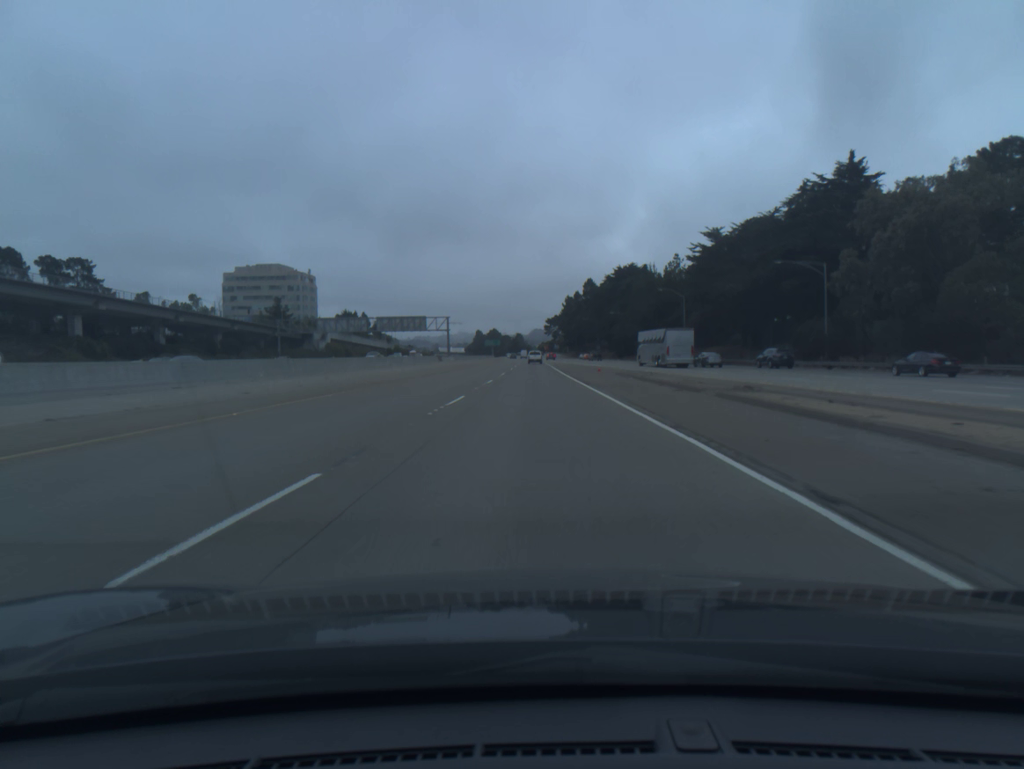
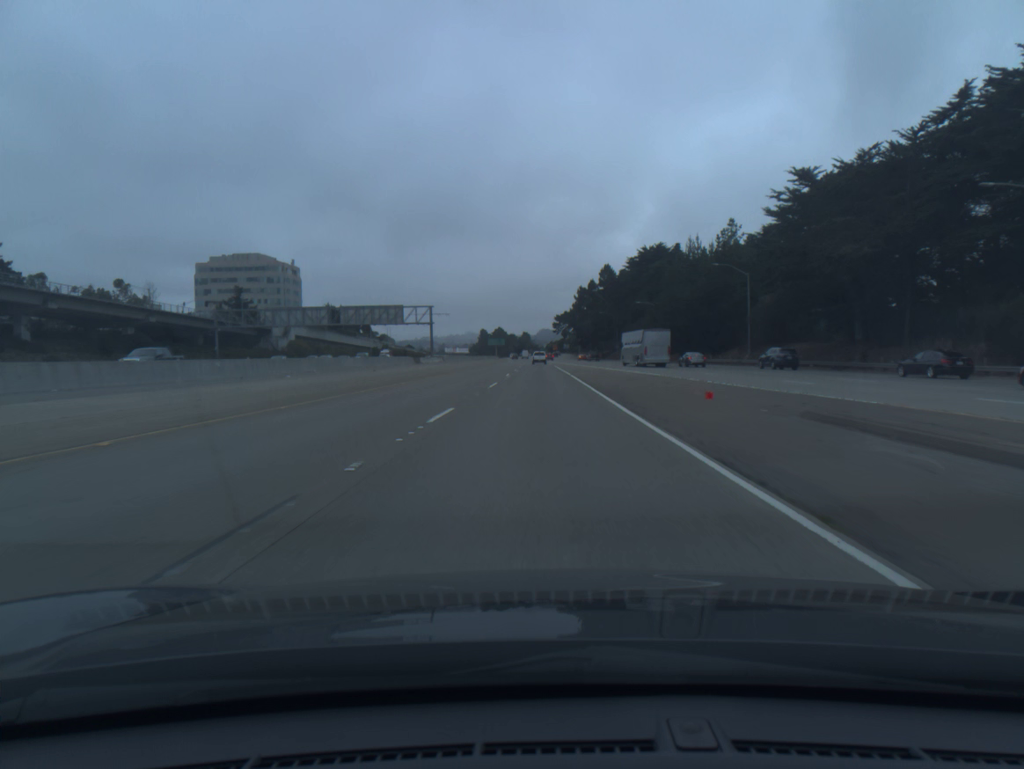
(-0.2, +33.9) m; -1°
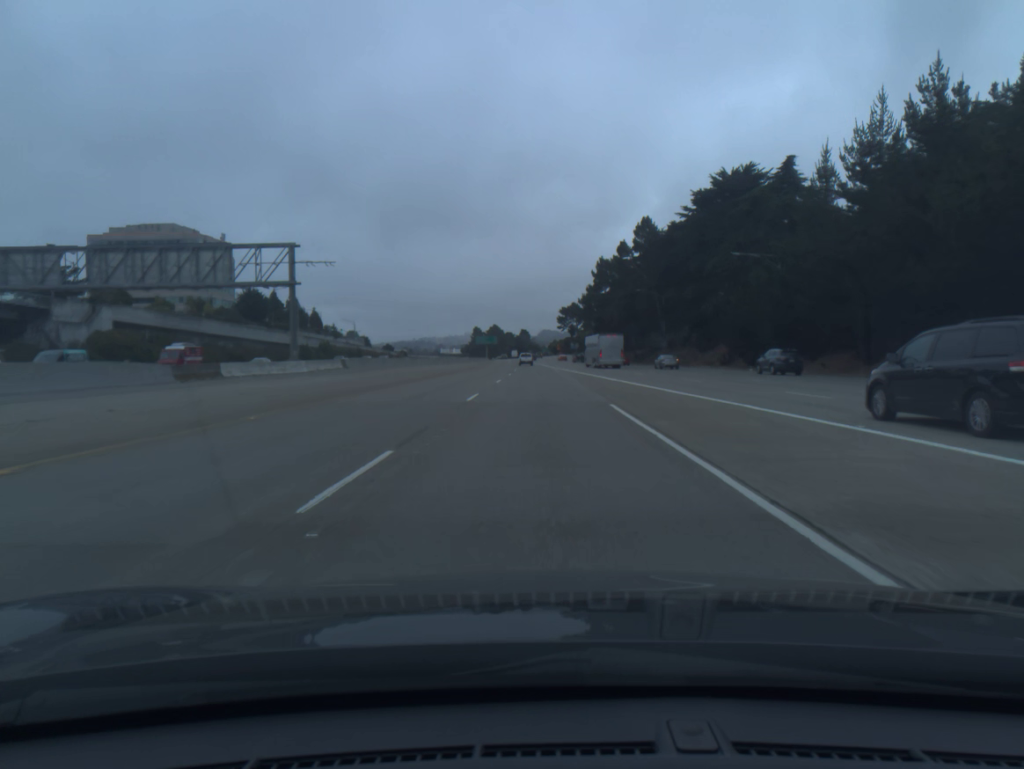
(-0.1, +67.9) m; 0°
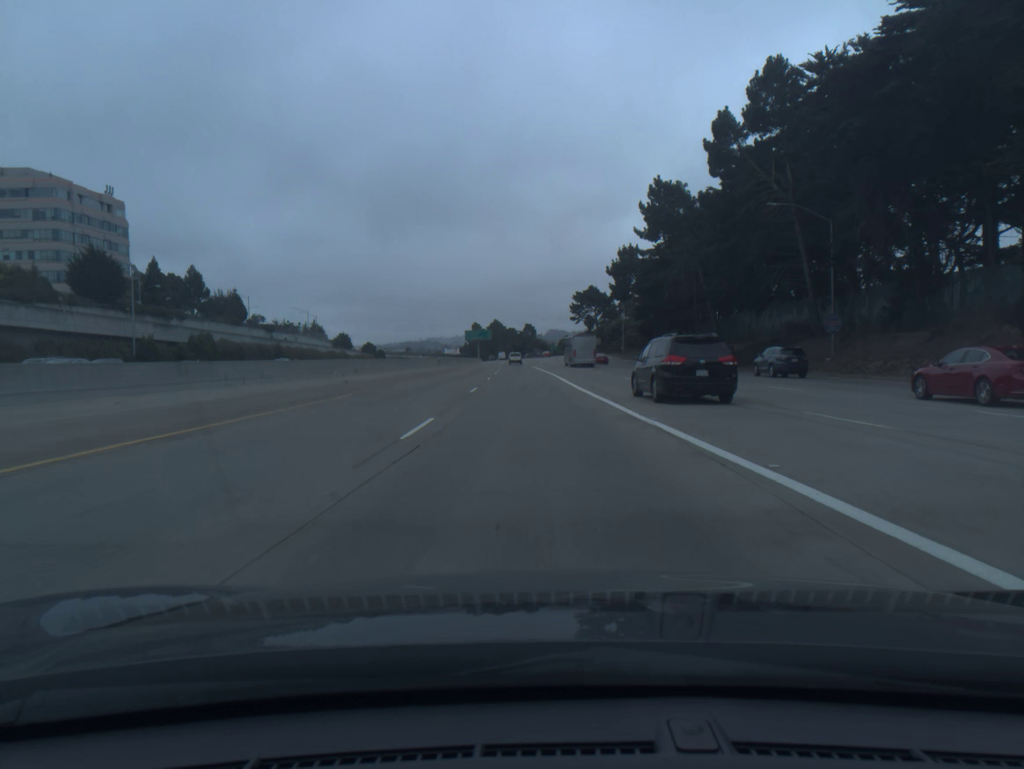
(-0.3, +67.9) m; -1°
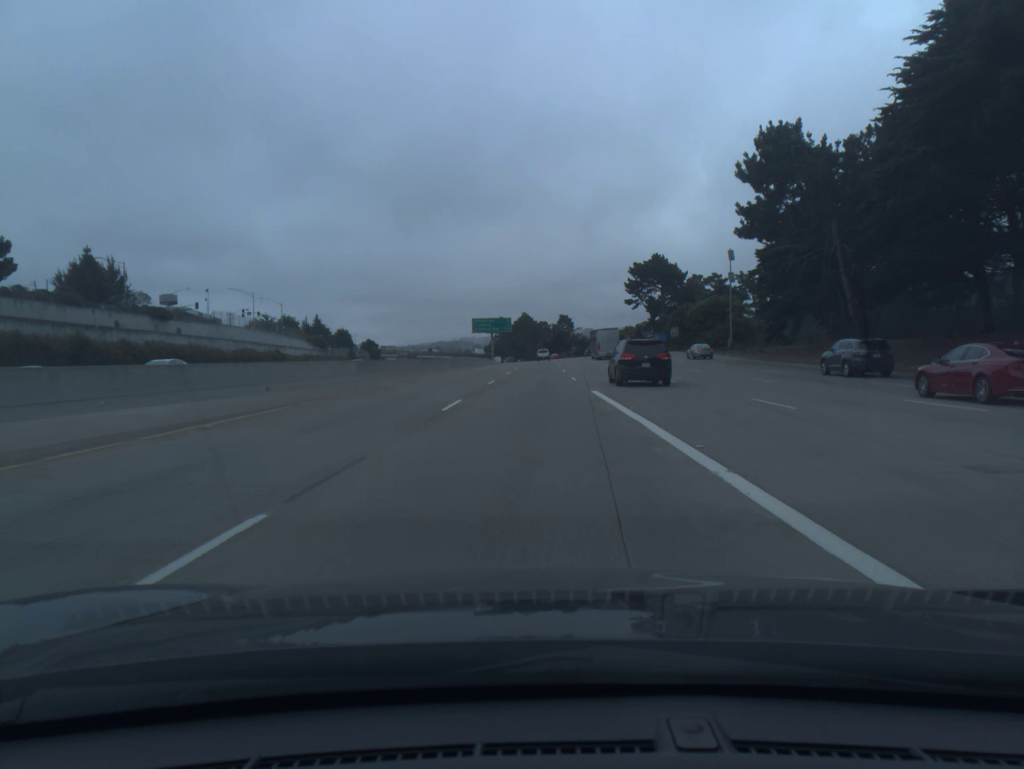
(-1.5, +67.9) m; -2°
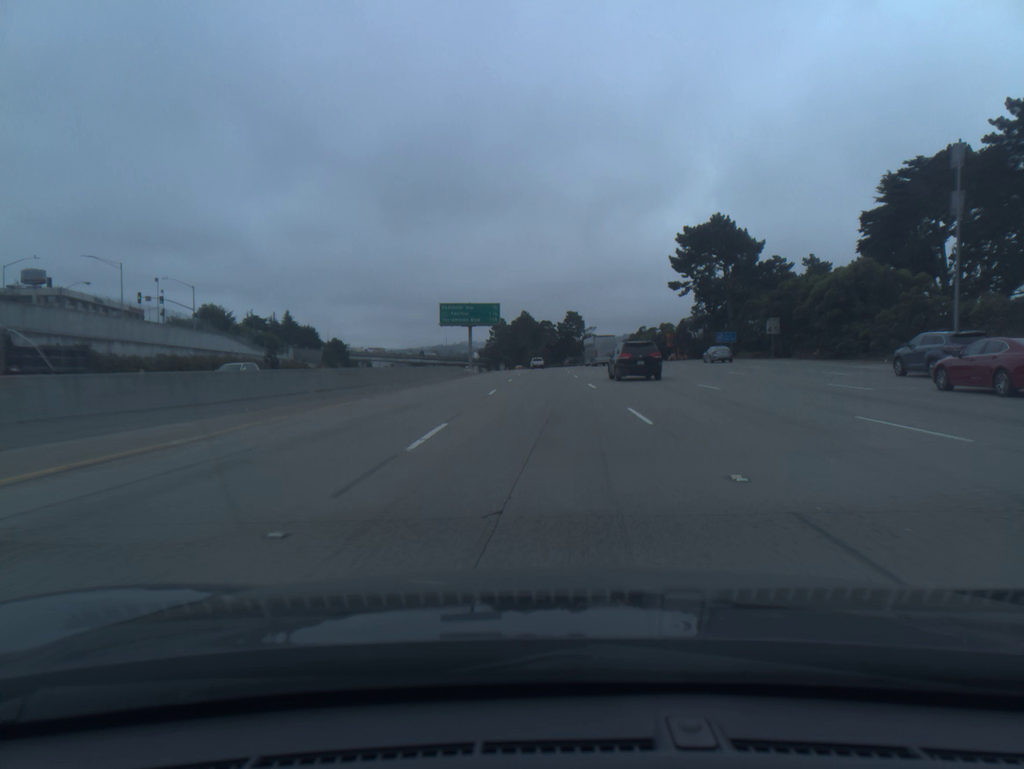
(-0.3, +50.9) m; 0°
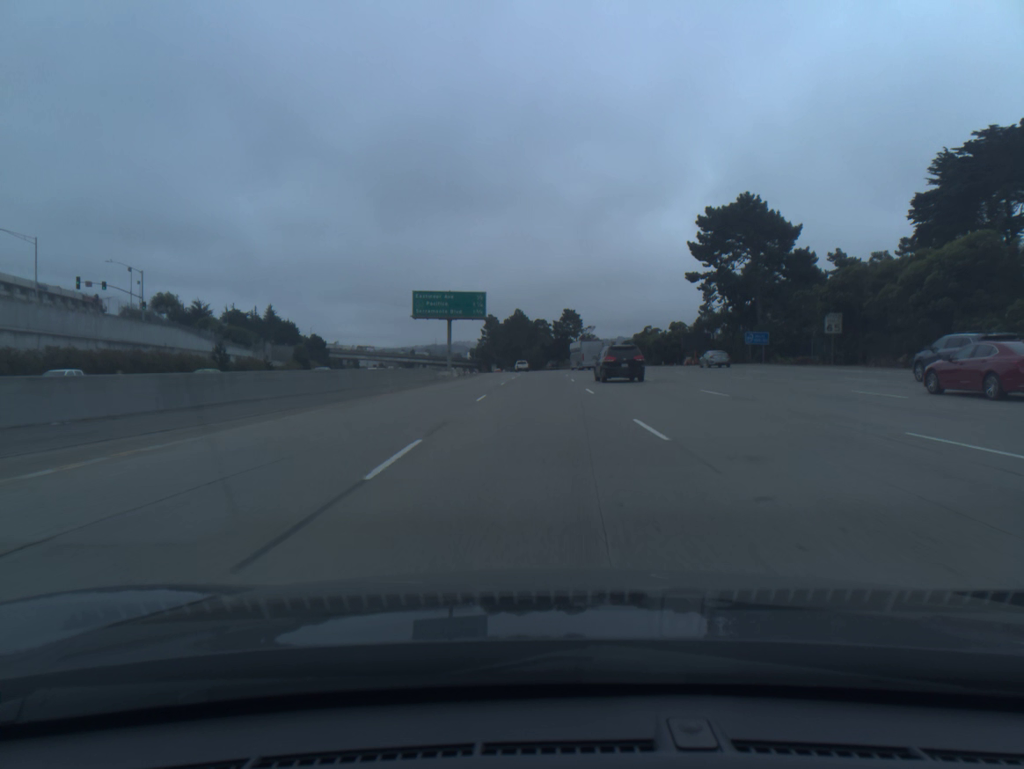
(+0.1, +16.9) m; 0°
